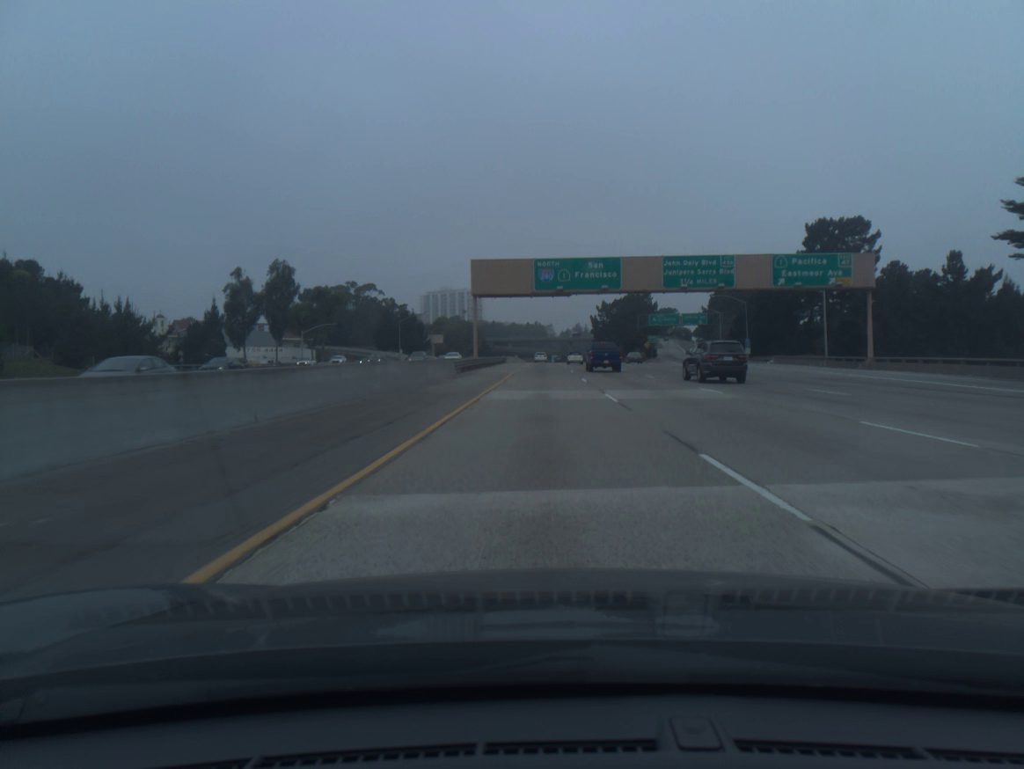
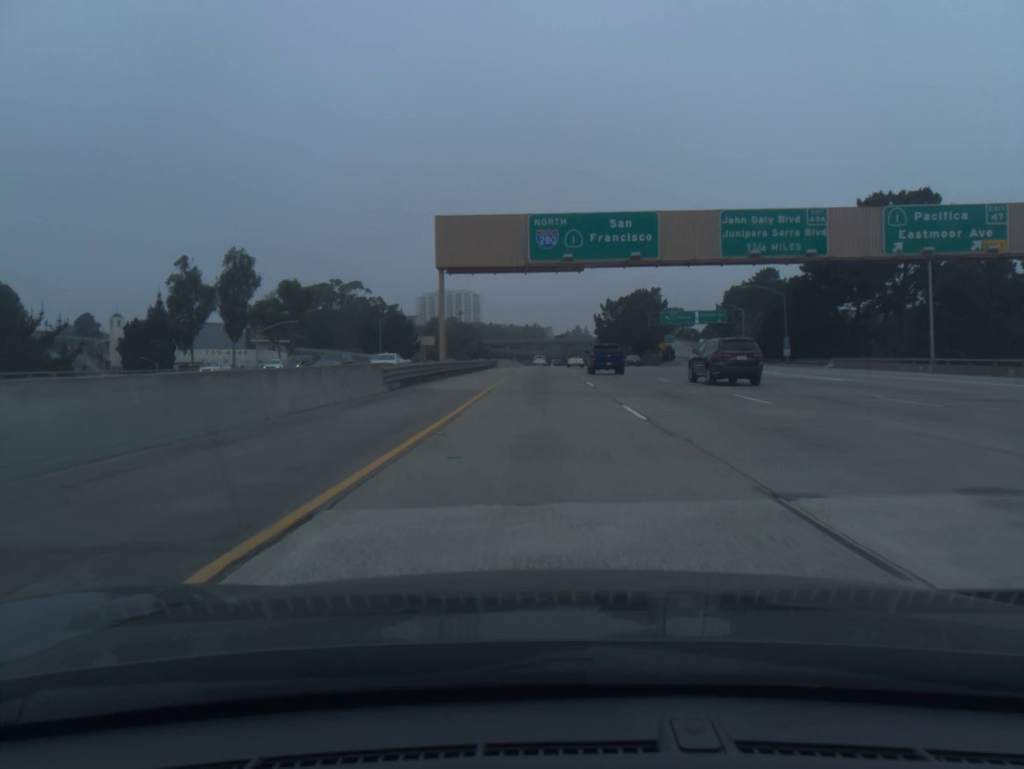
(0.0, +20.0) m; 0°
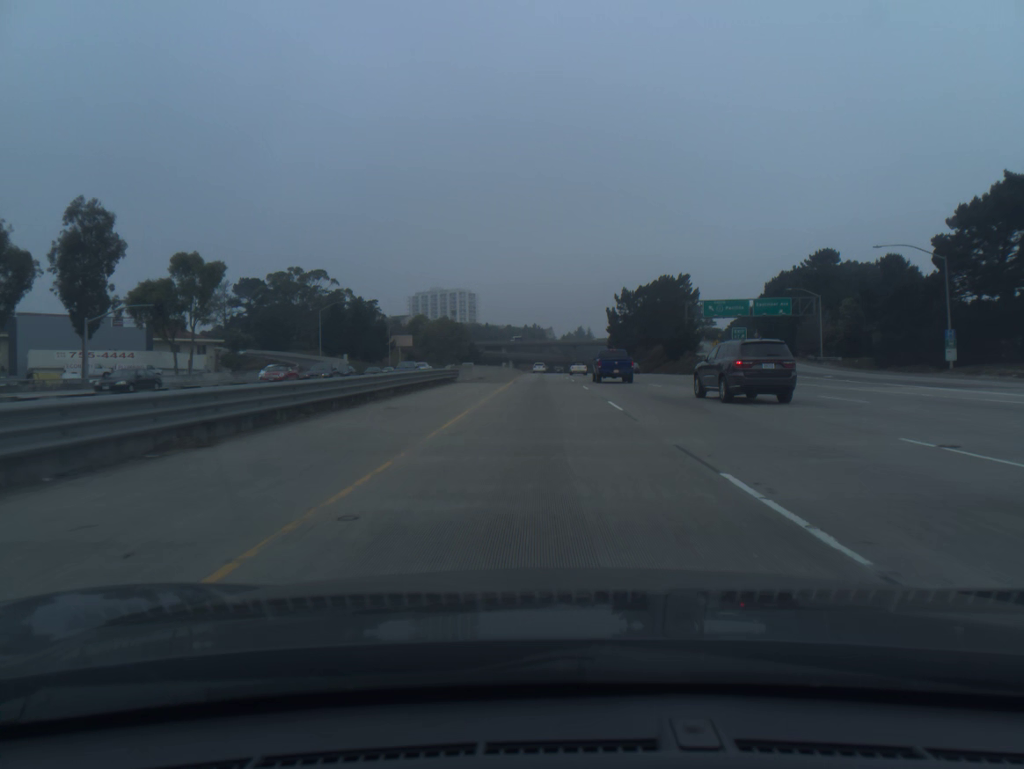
(0.0, +39.9) m; 0°
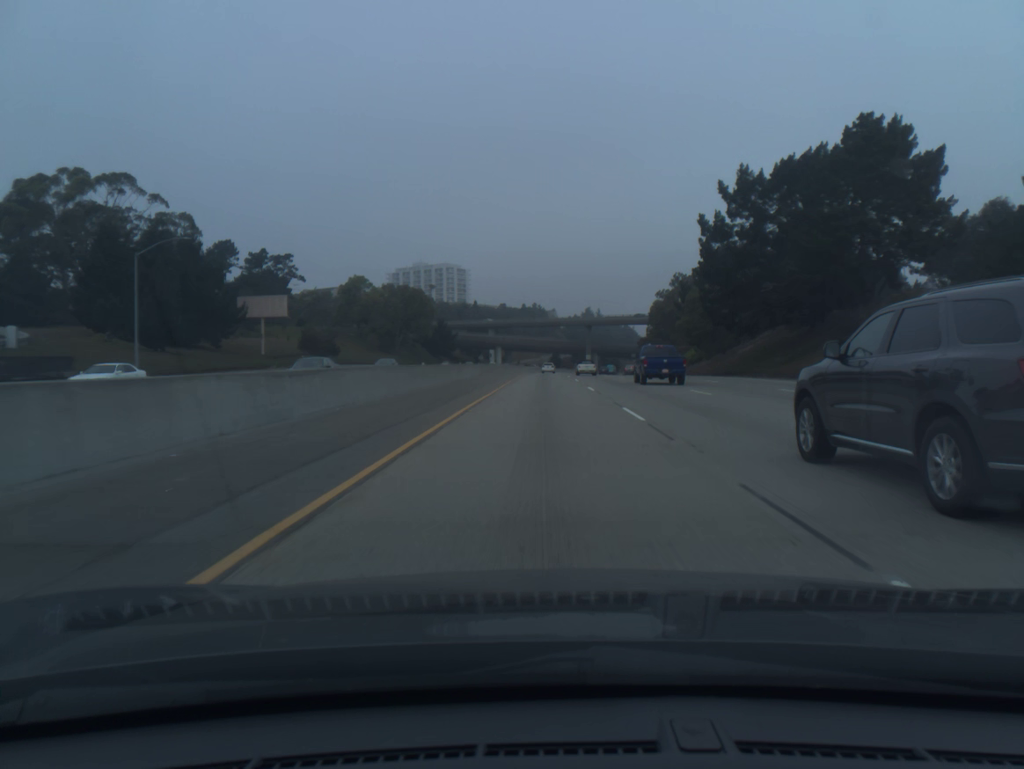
(0.0, +100.2) m; 0°
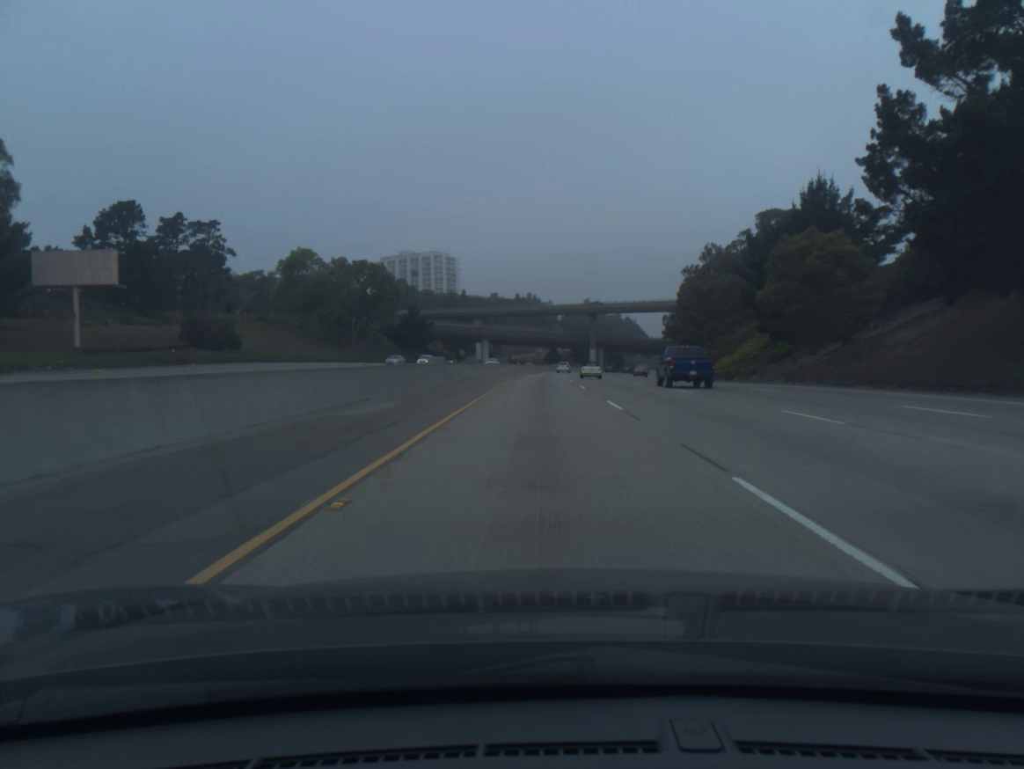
(+0.1, +40.3) m; 0°
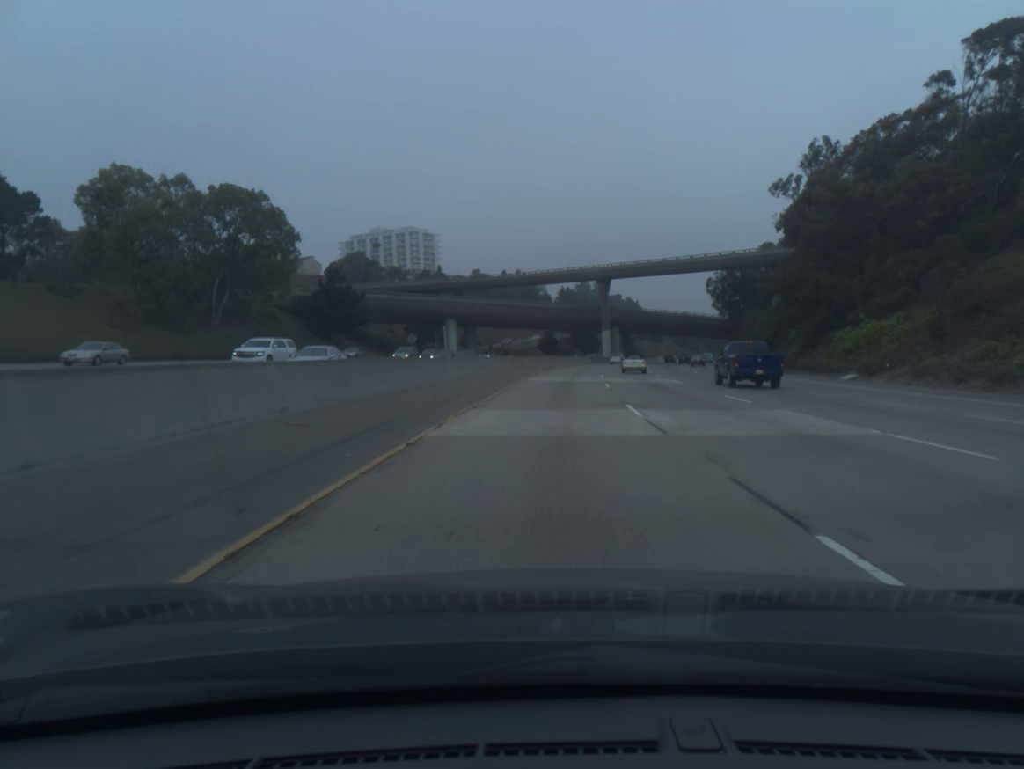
(0.0, +60.8) m; 0°
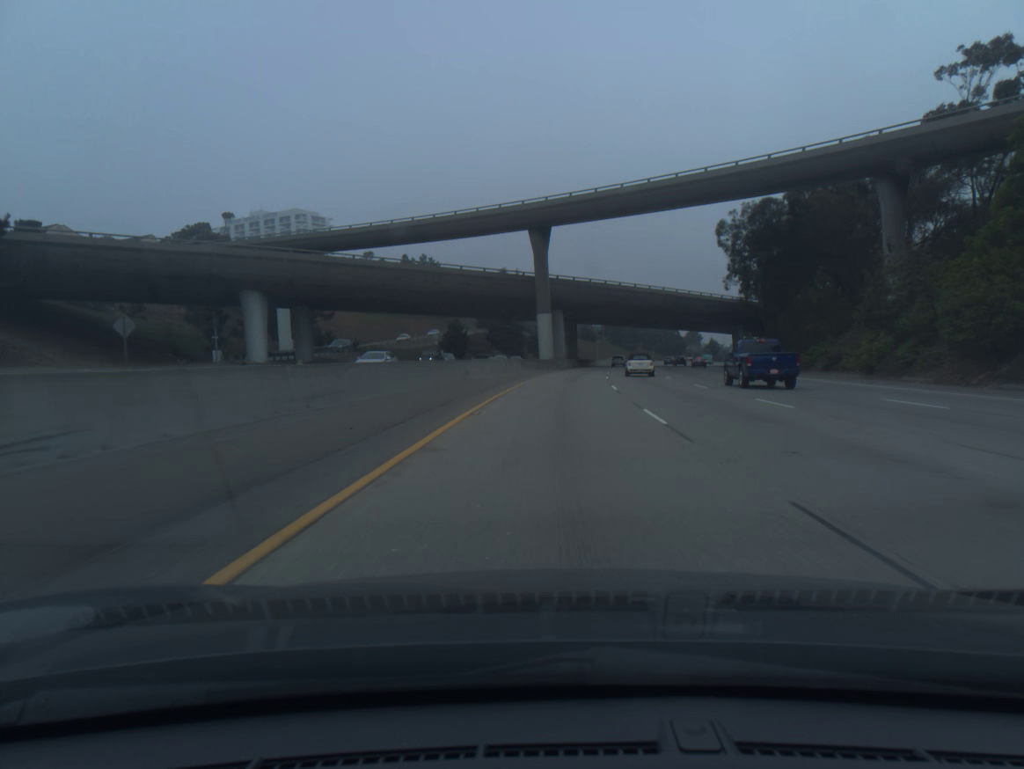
(+2.8, +60.8) m; +6°
